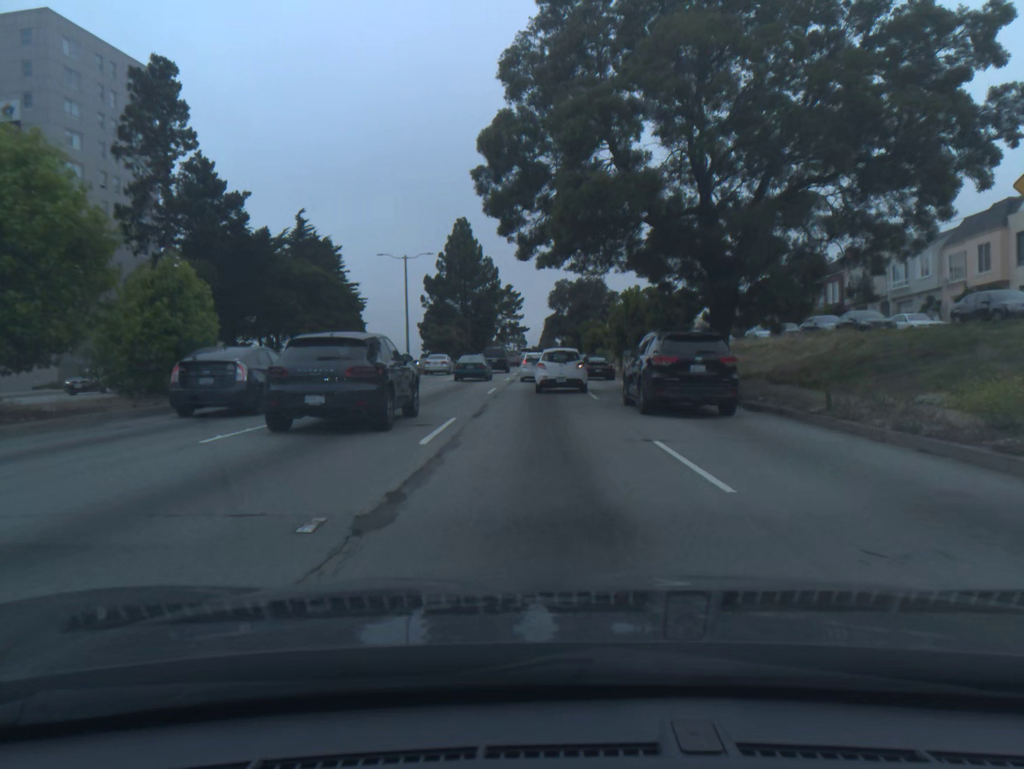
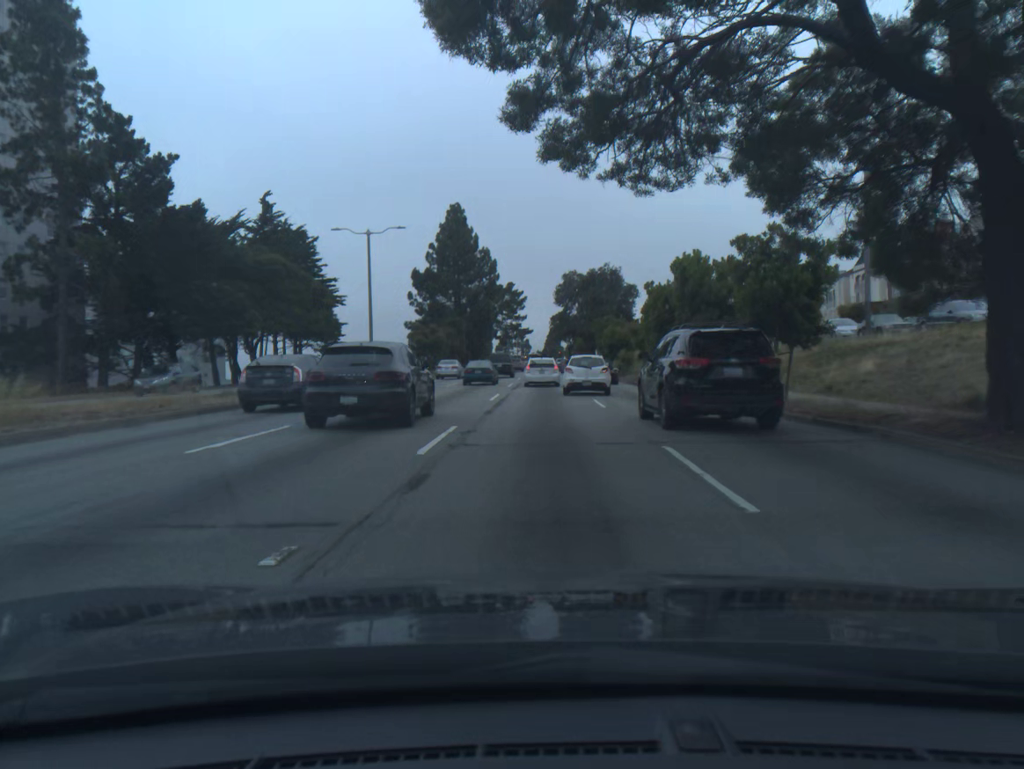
(-0.1, +15.5) m; 0°
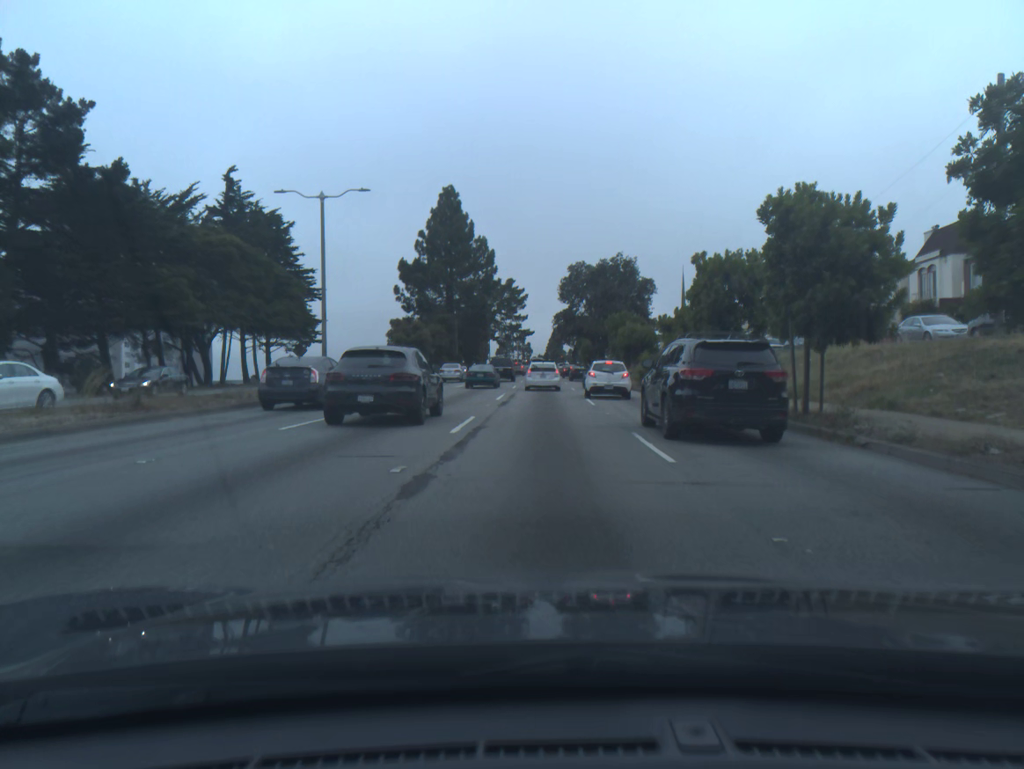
(0.0, +10.7) m; 0°
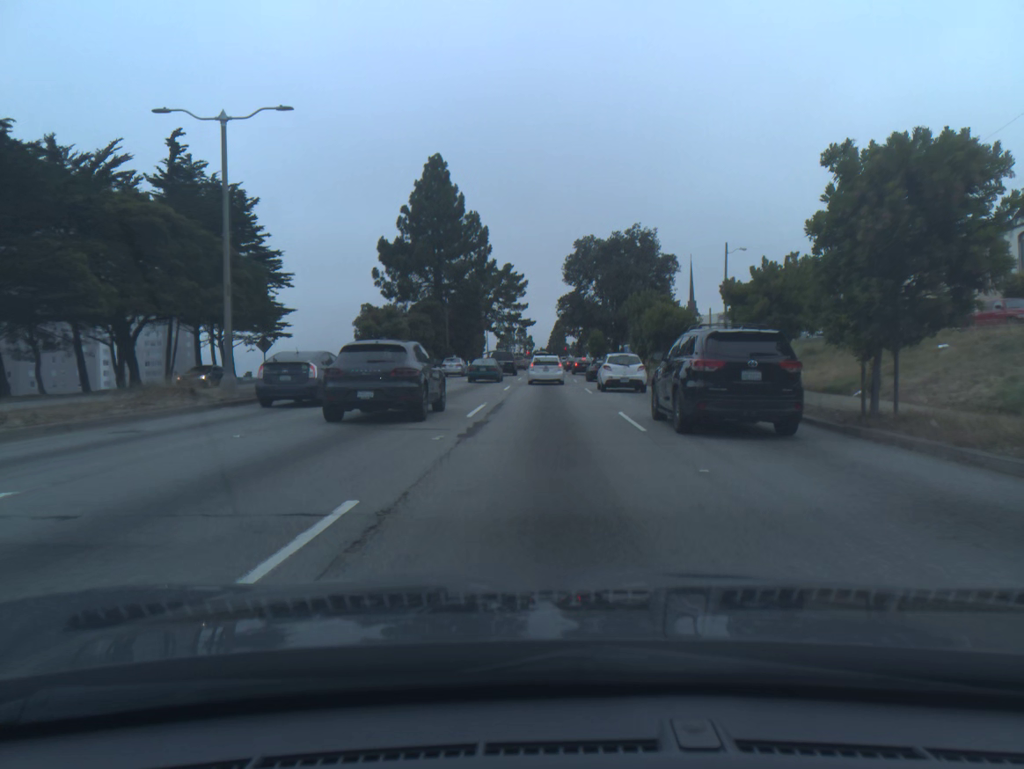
(0.0, +11.8) m; 0°
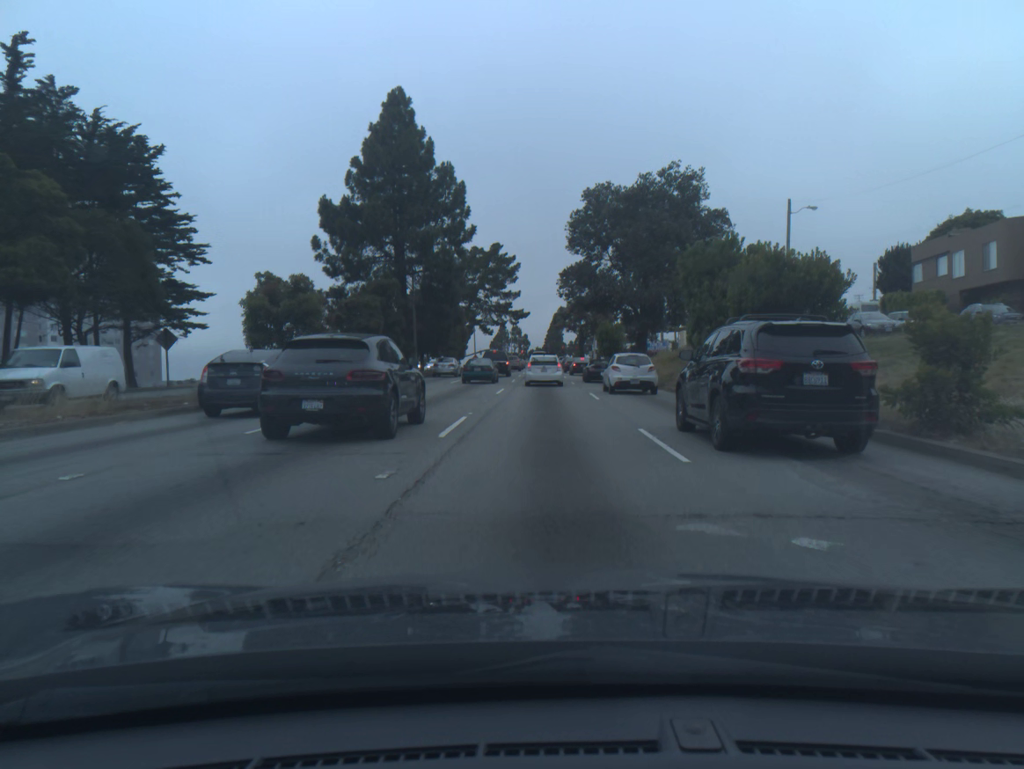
(0.0, +18.9) m; 0°
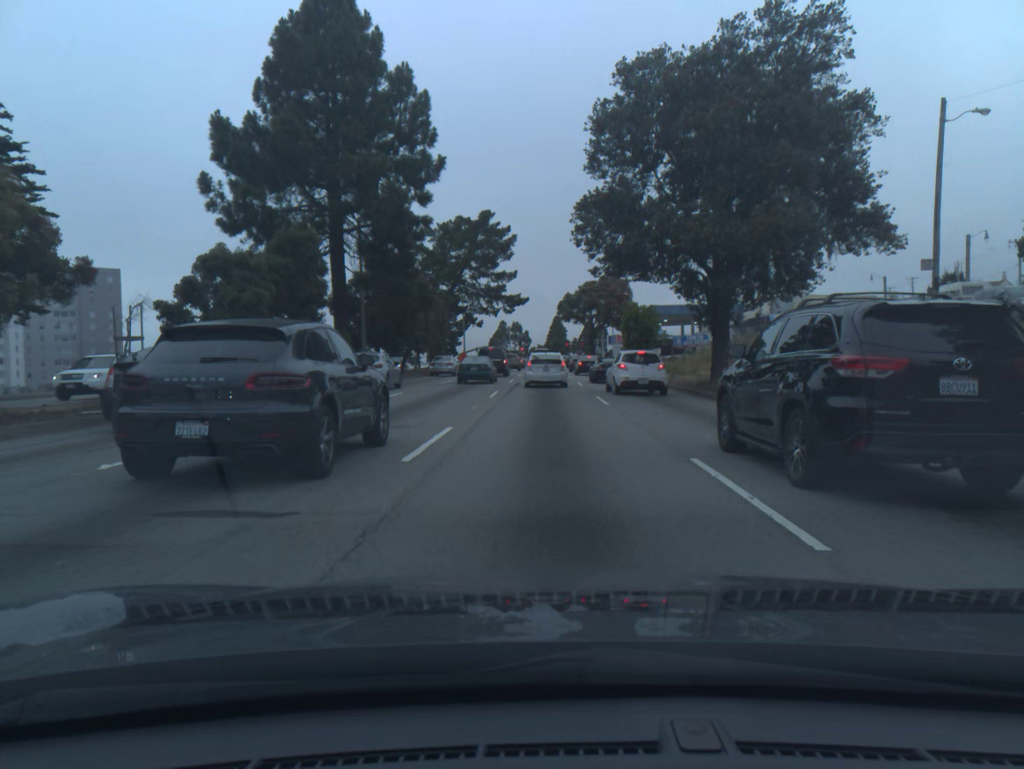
(0.0, +19.0) m; 0°
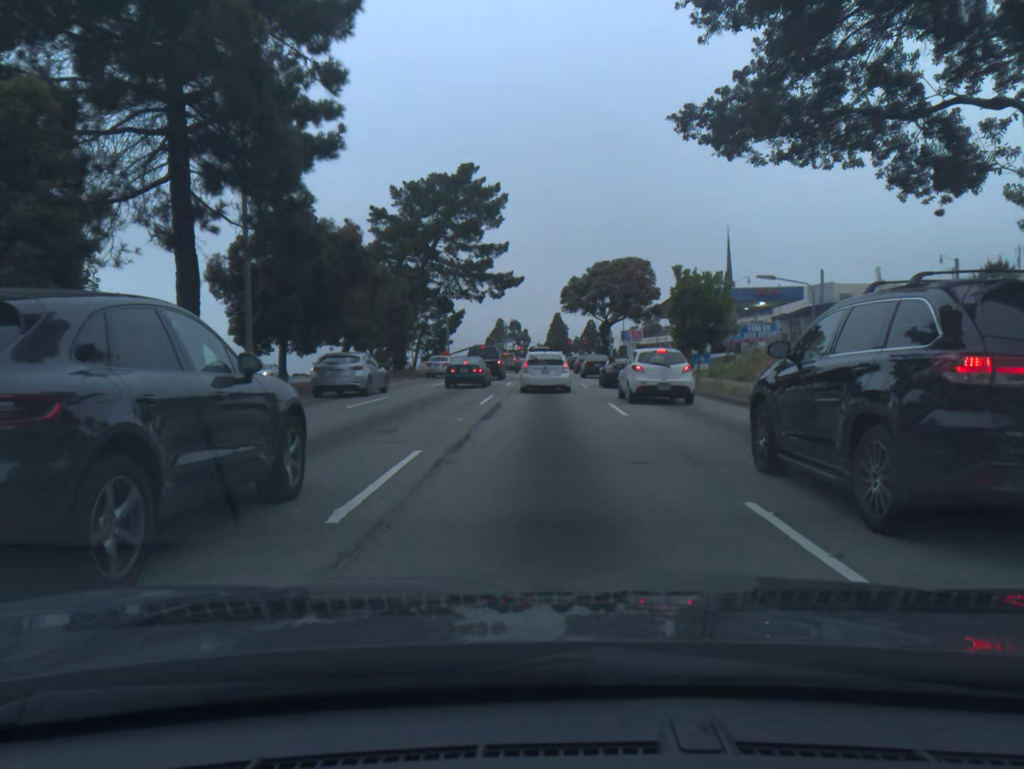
(0.0, +17.9) m; 0°
